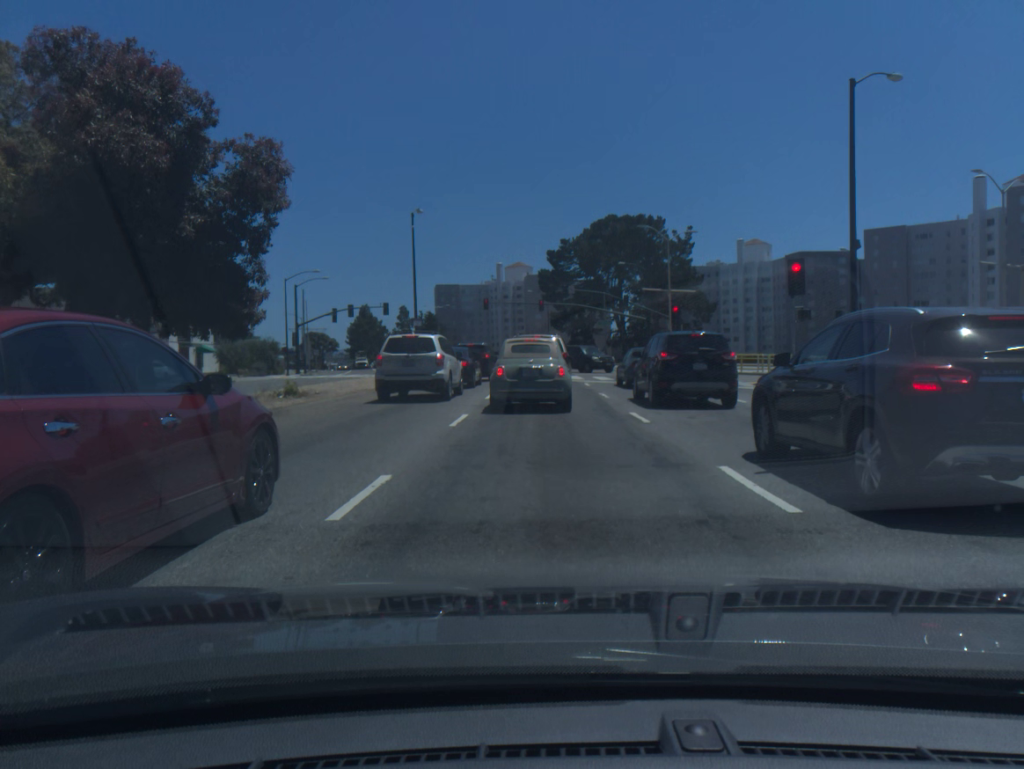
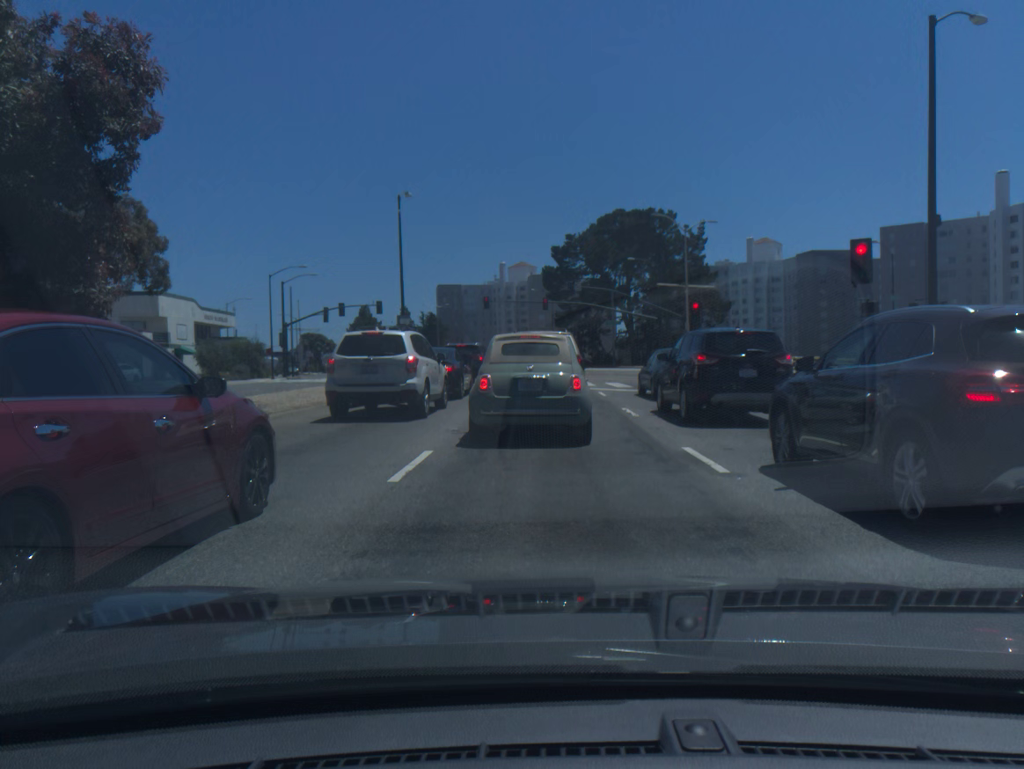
(0.0, +5.5) m; -1°
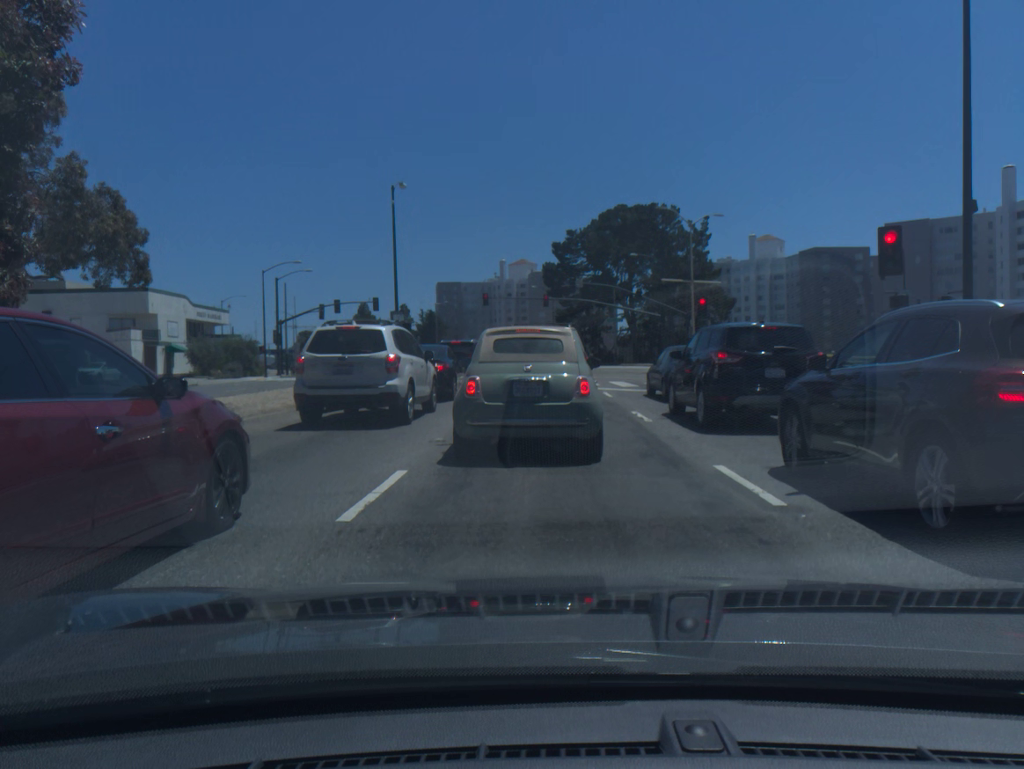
(0.0, +1.9) m; 0°
